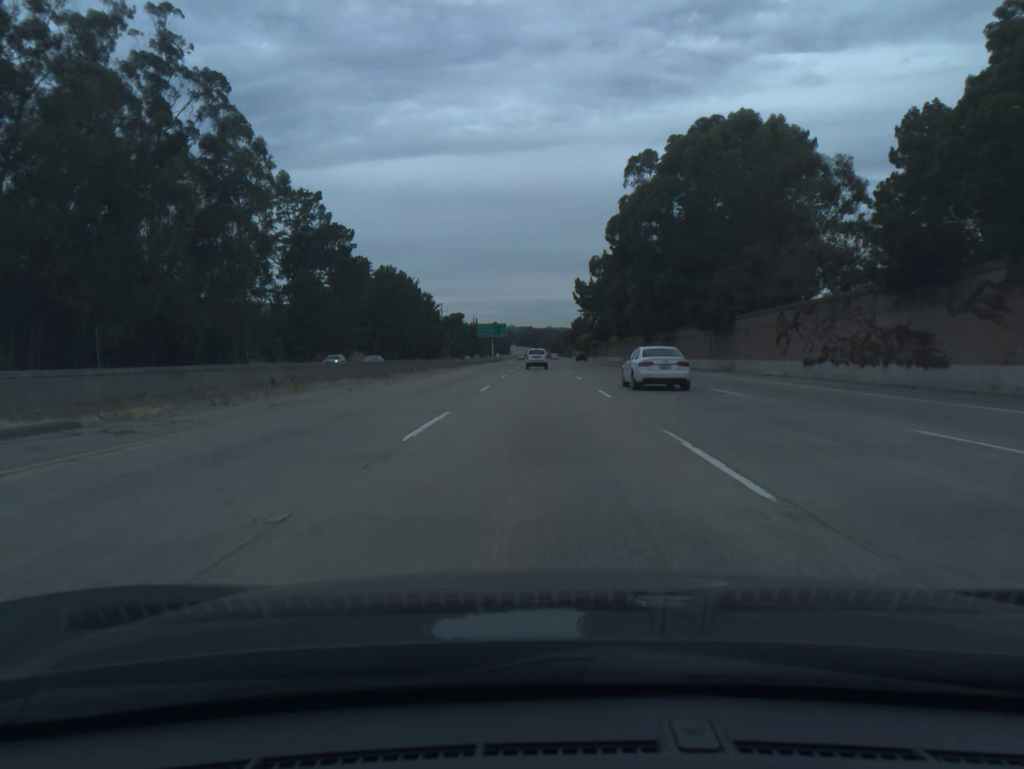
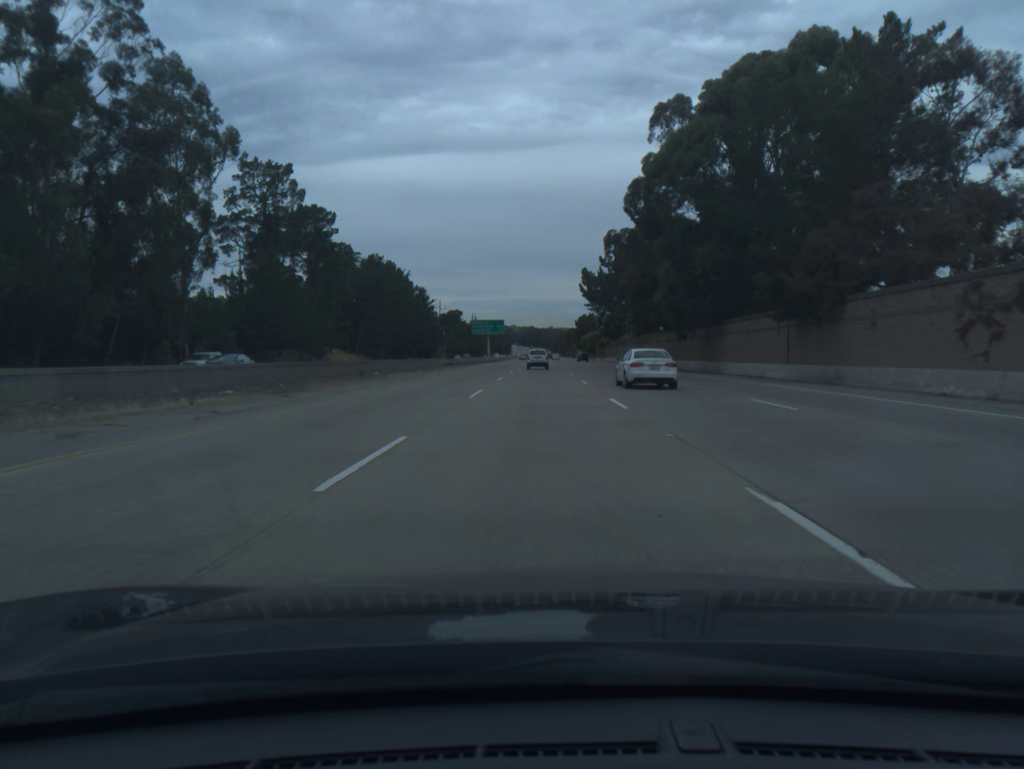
(0.0, +18.4) m; 0°
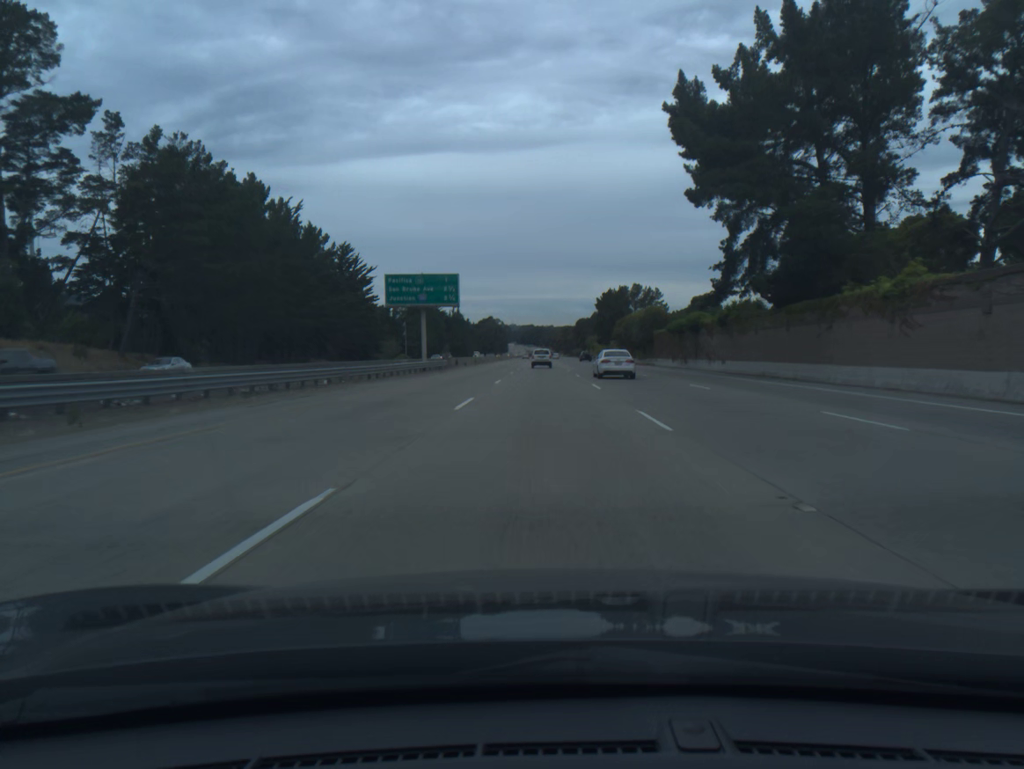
(-0.2, +92.5) m; 0°
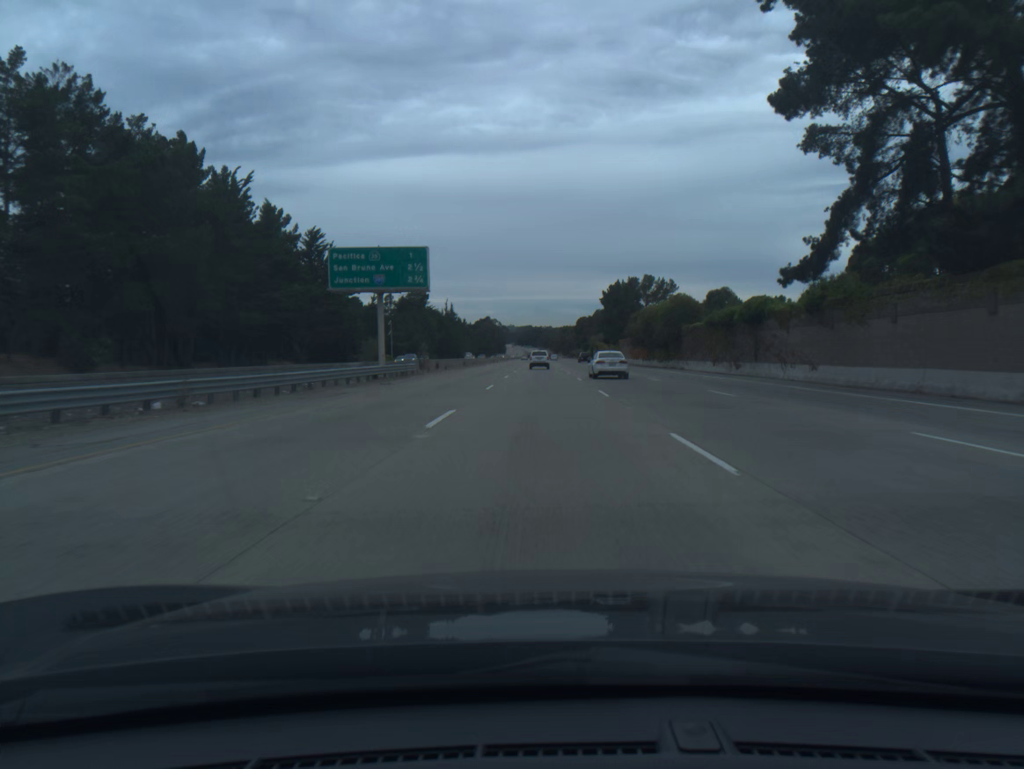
(0.0, +18.6) m; 0°
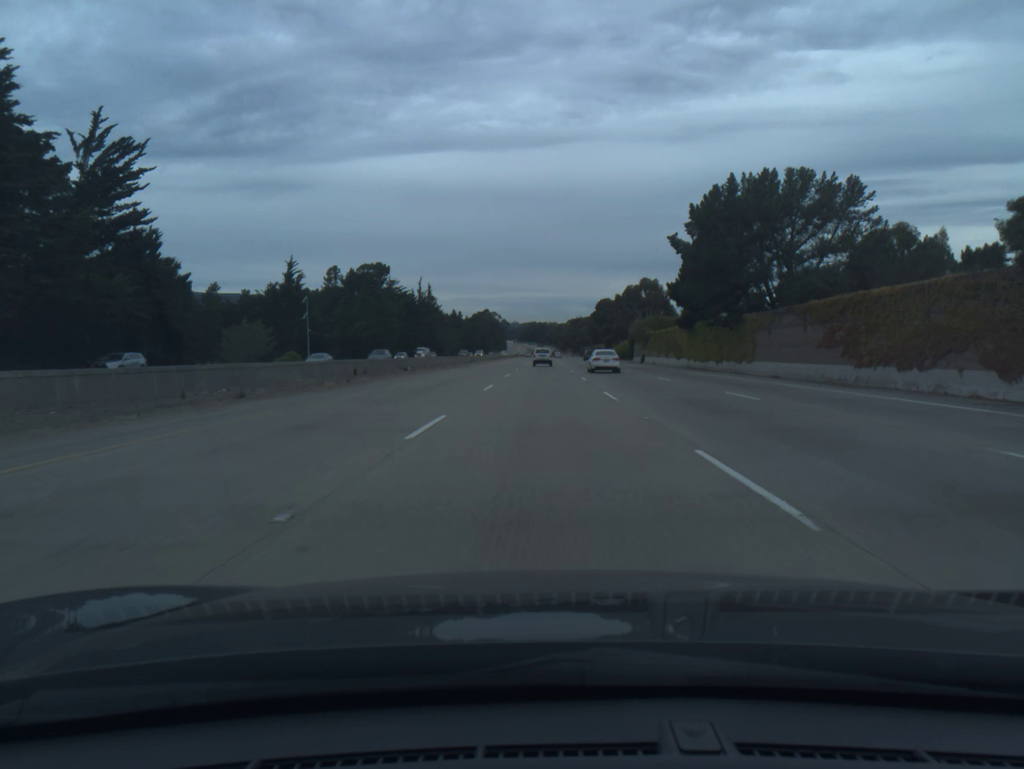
(-0.2, +75.2) m; 0°
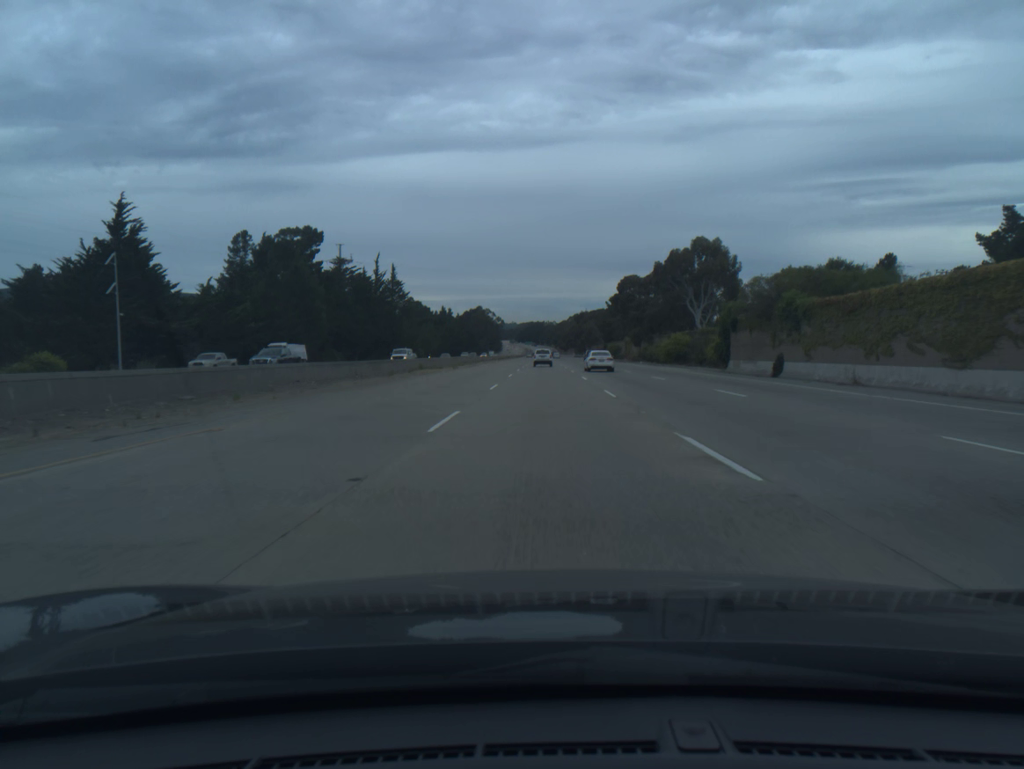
(0.0, +56.9) m; 0°
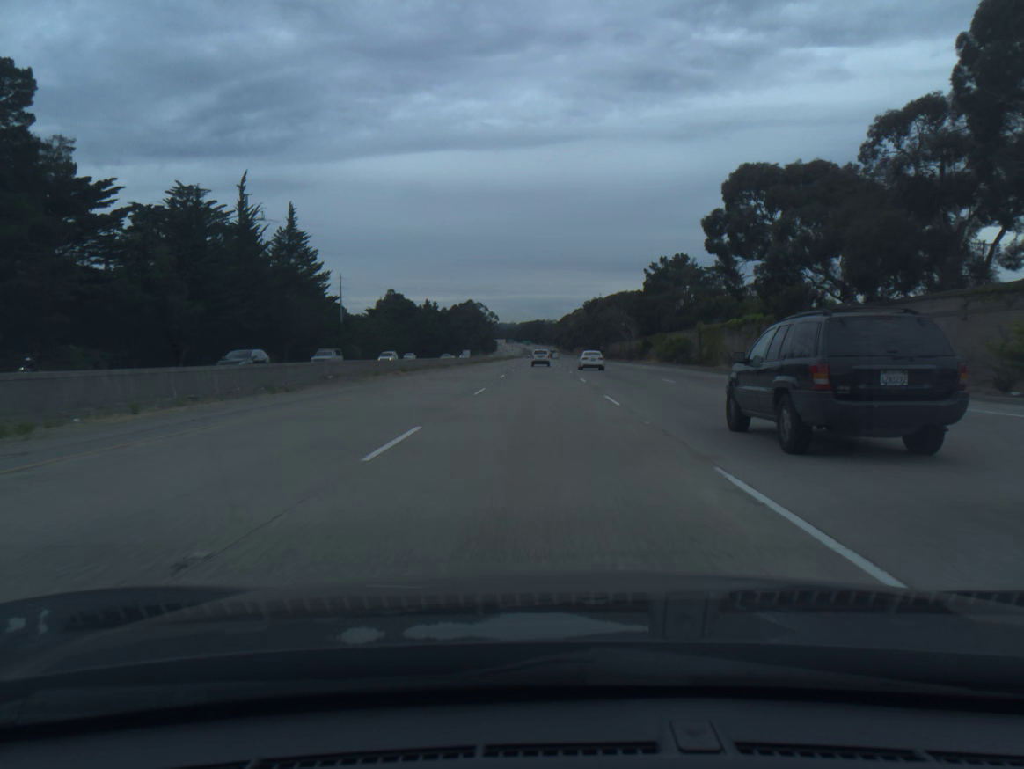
(+0.3, +76.7) m; 0°
